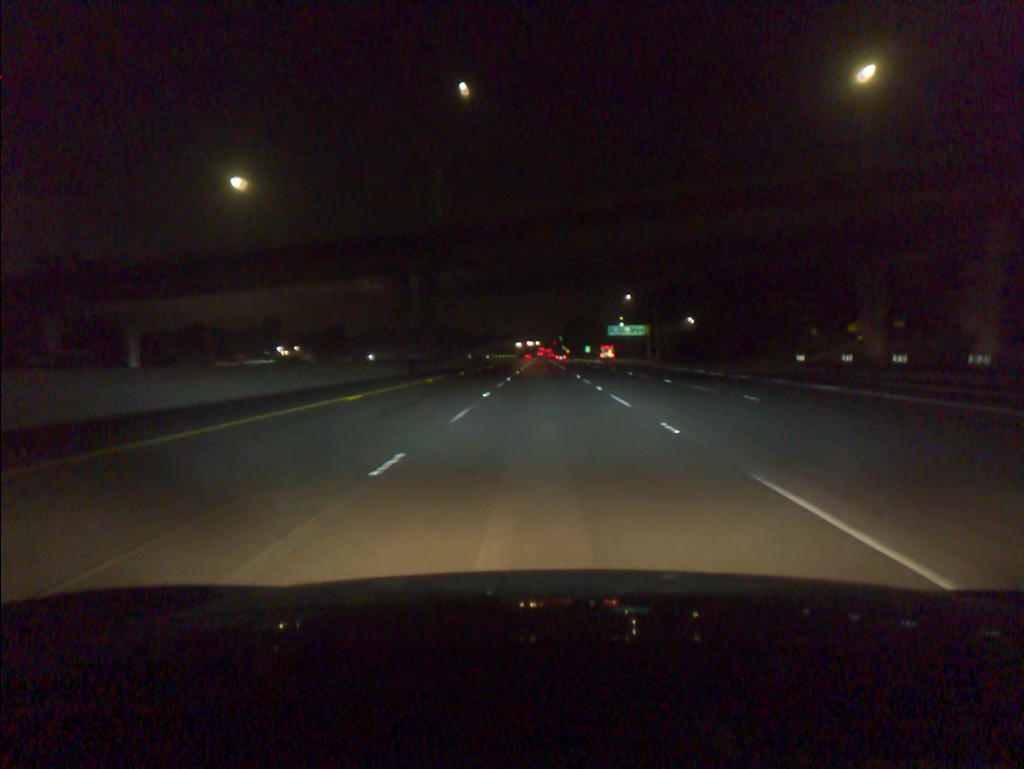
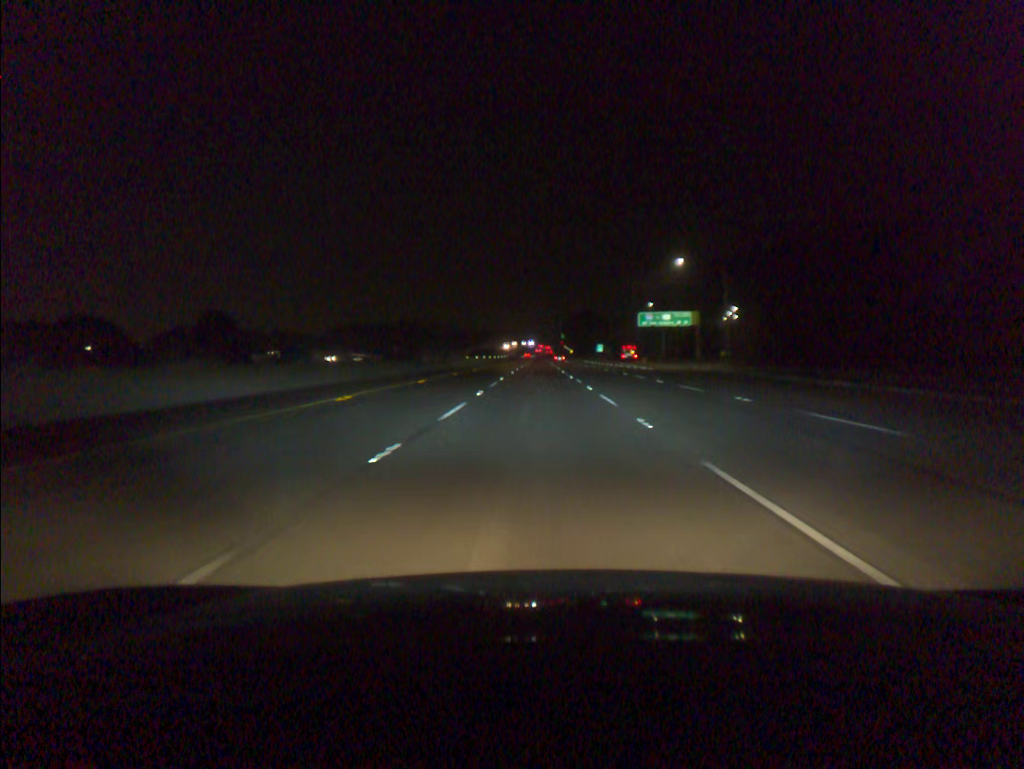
(+0.2, +58.4) m; 0°
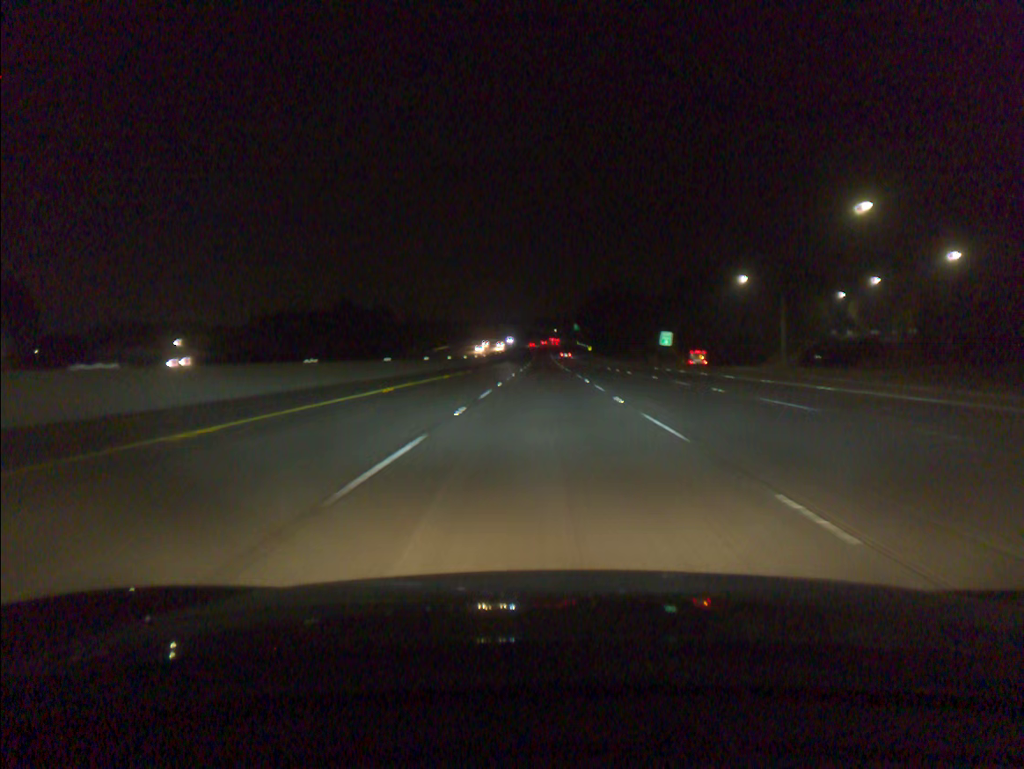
(-0.4, +97.1) m; 0°
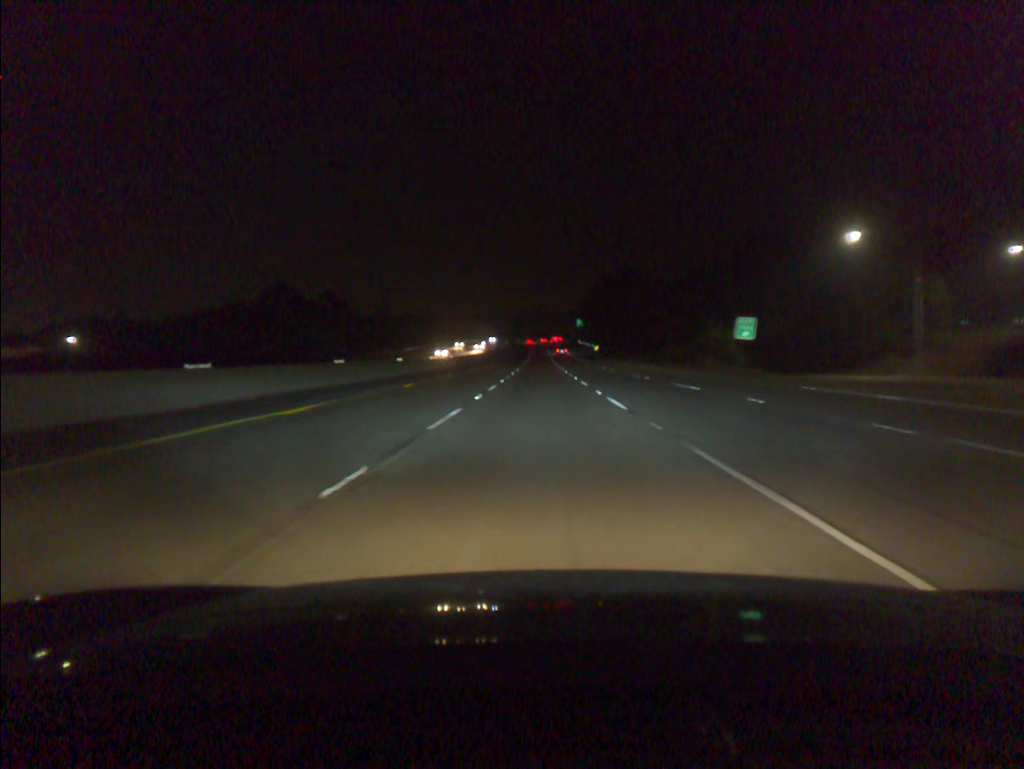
(+0.1, +38.8) m; 0°
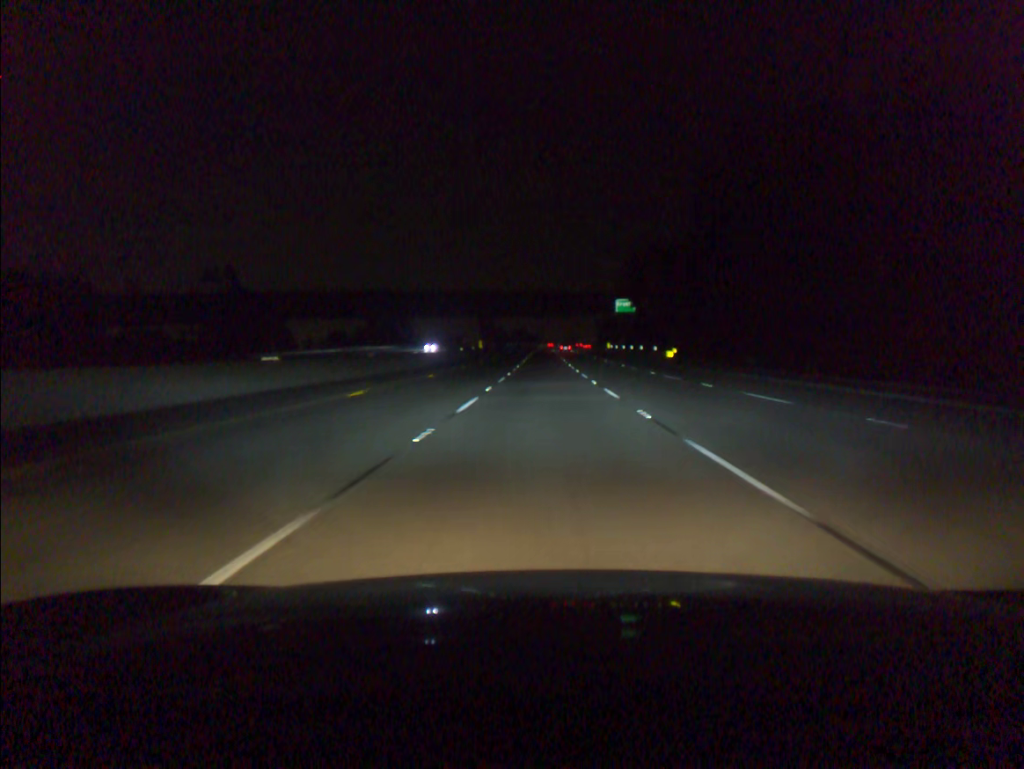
(-0.4, +97.0) m; 0°
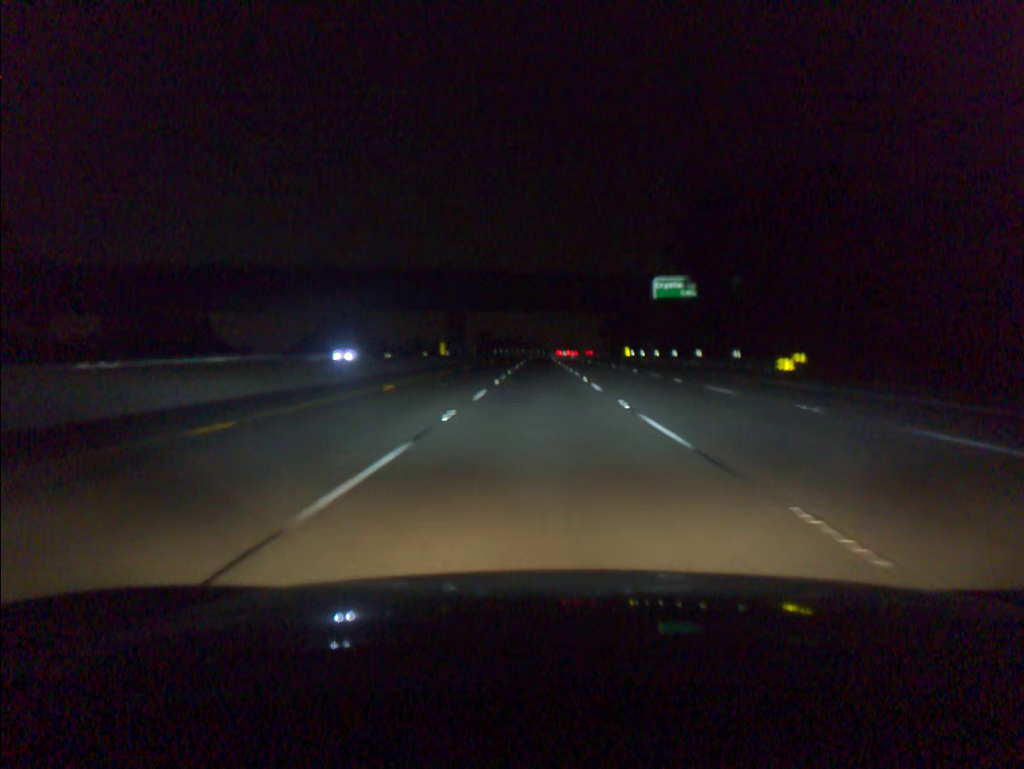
(+0.1, +38.6) m; 0°
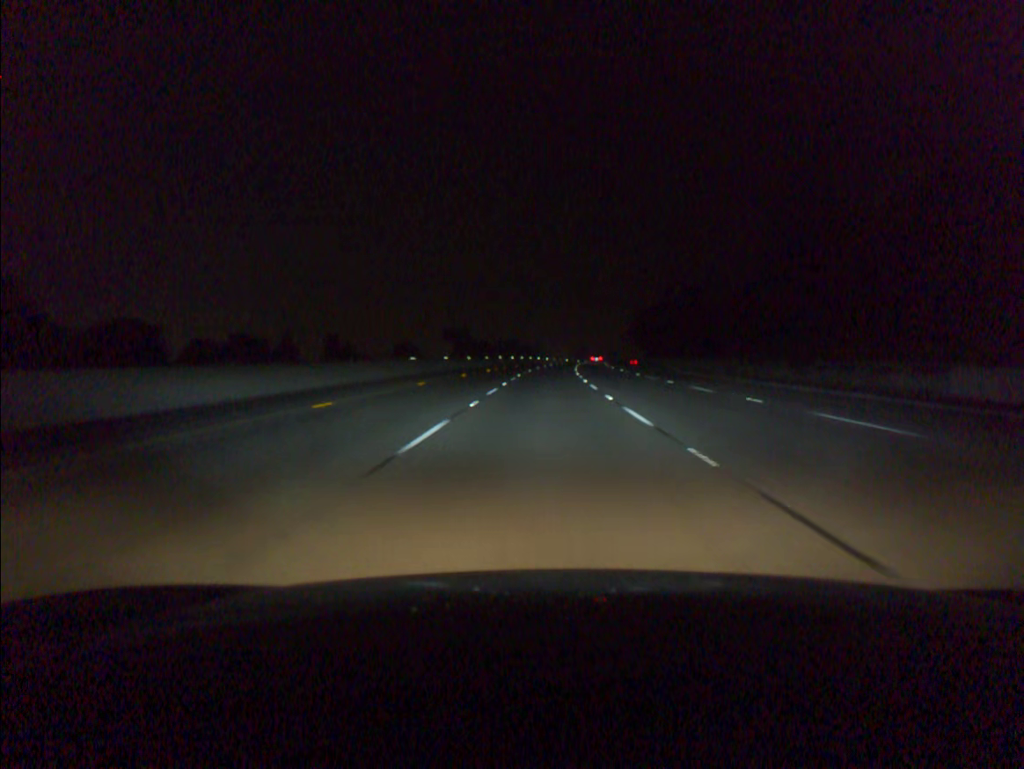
(-0.3, +95.9) m; 0°
